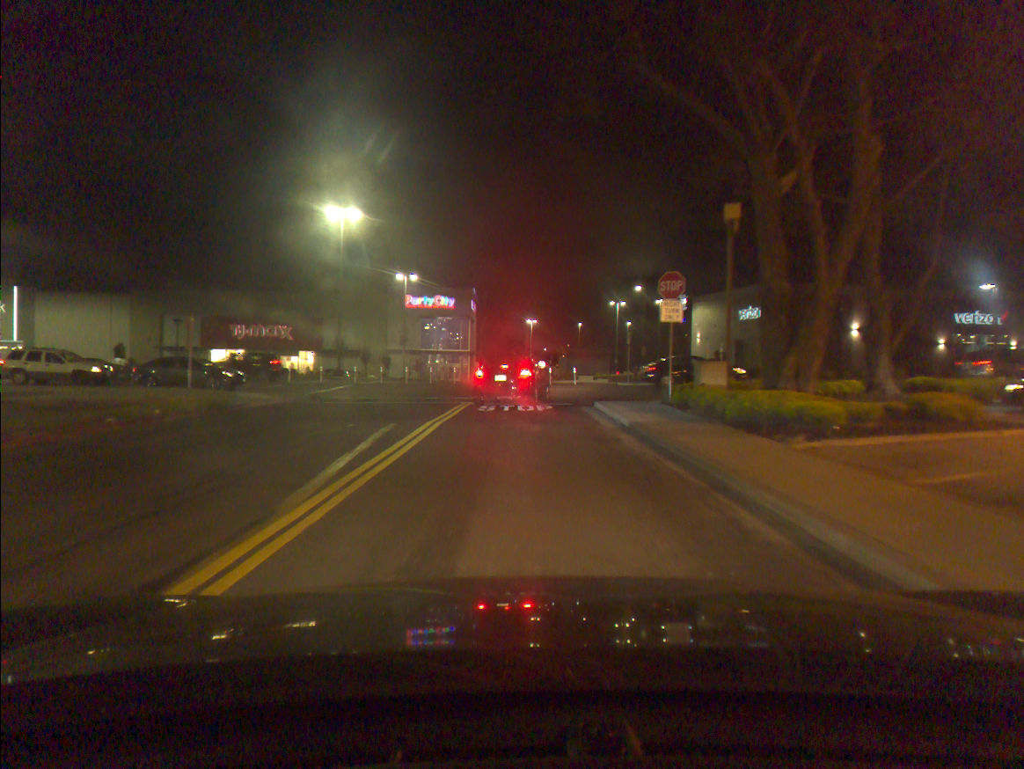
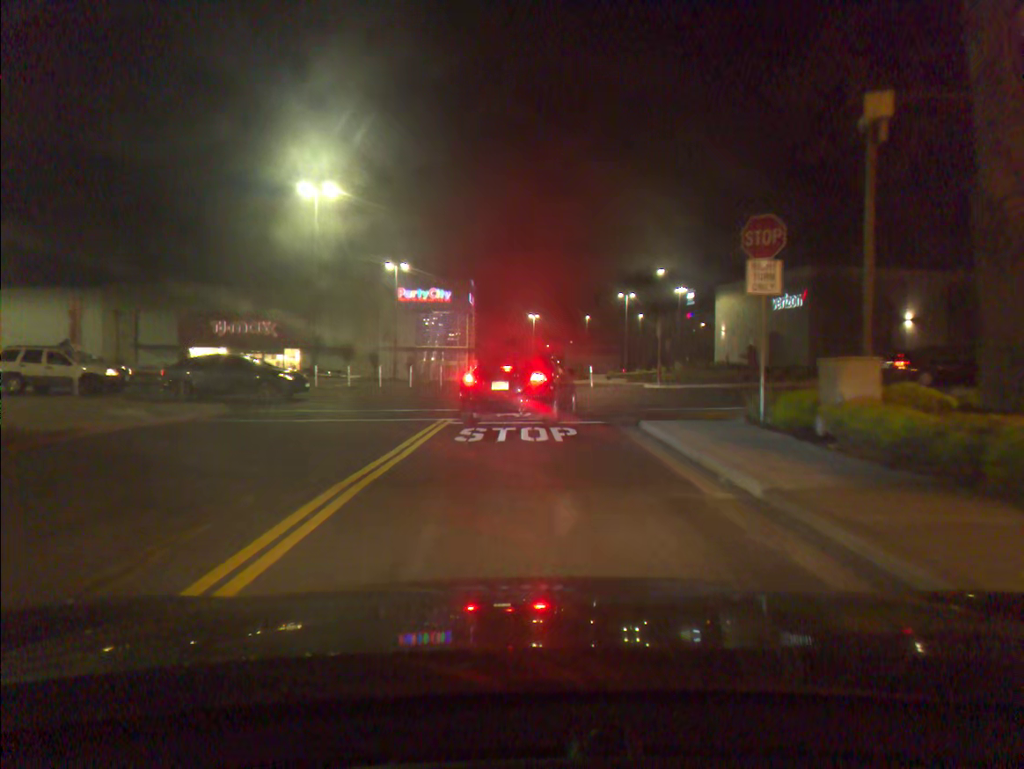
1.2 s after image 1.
(0.0, +8.1) m; 0°
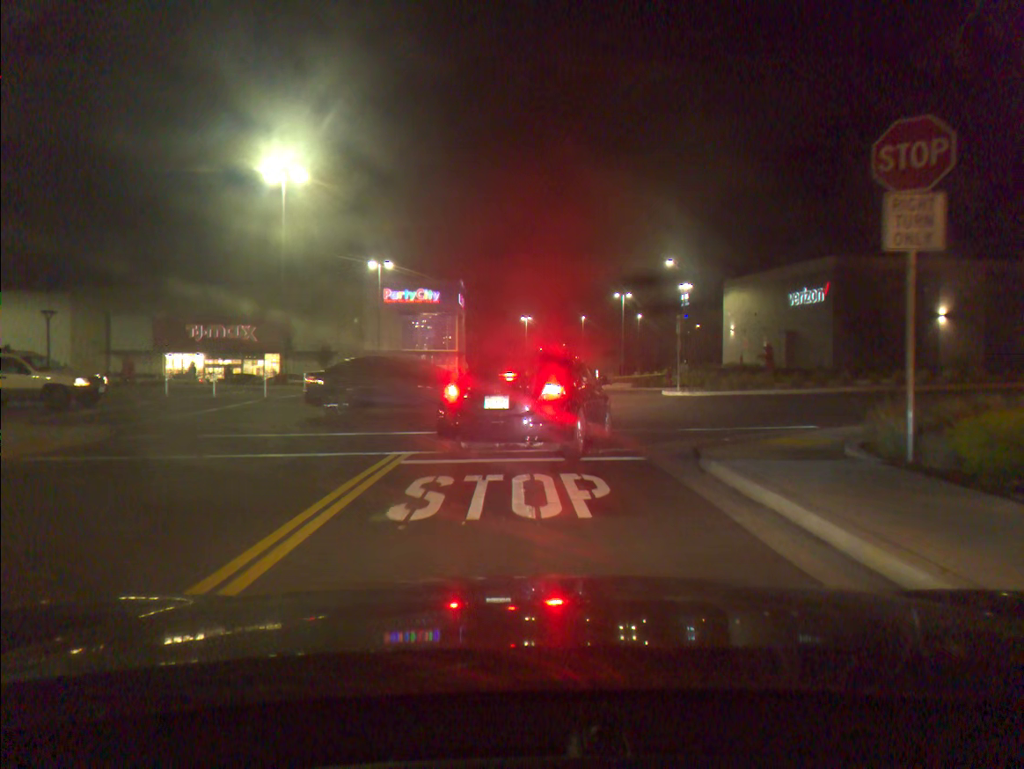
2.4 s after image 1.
(0.0, +5.7) m; +1°
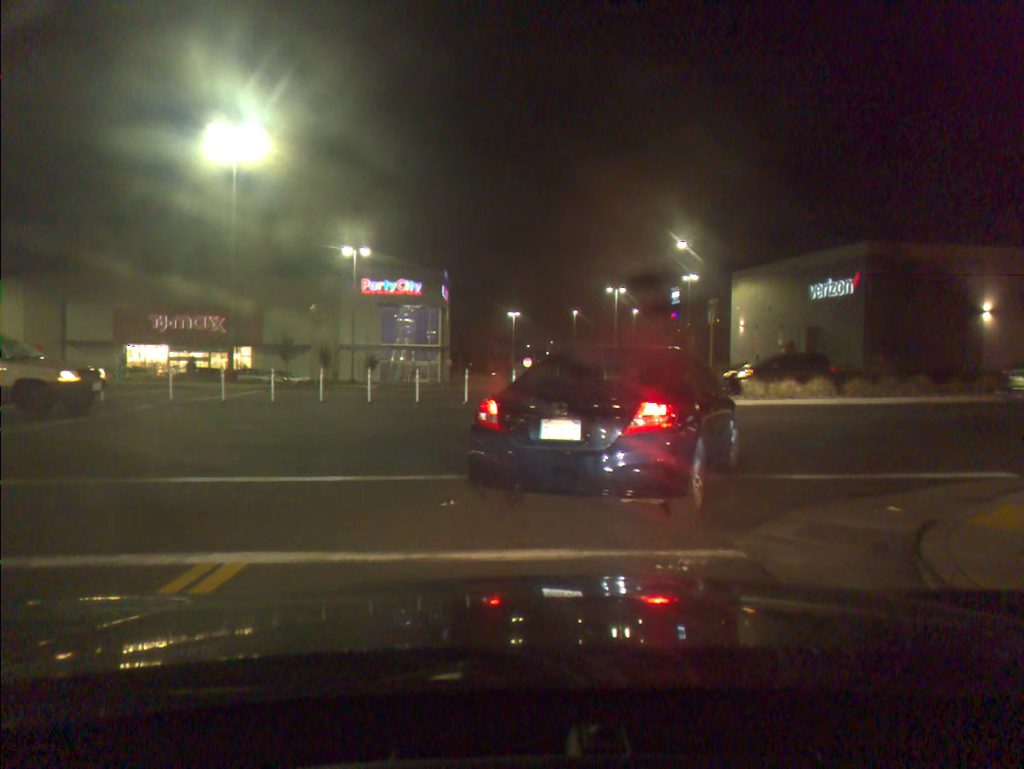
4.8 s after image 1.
(-0.1, +6.3) m; -2°
